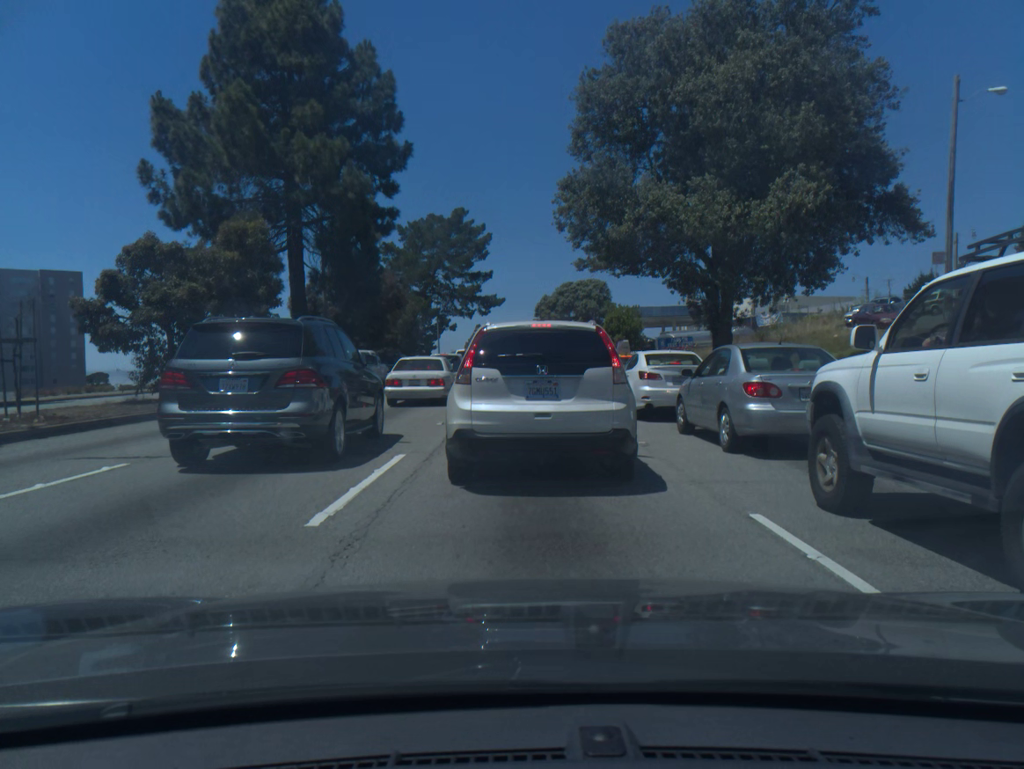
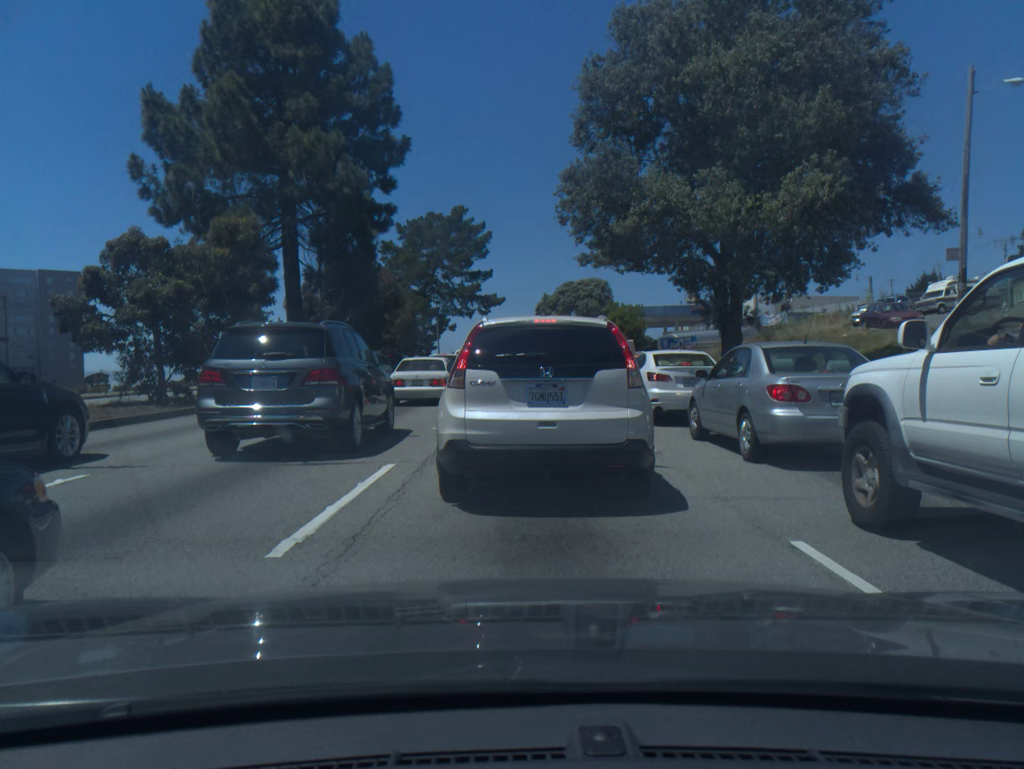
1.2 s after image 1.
(0.0, +0.9) m; 0°
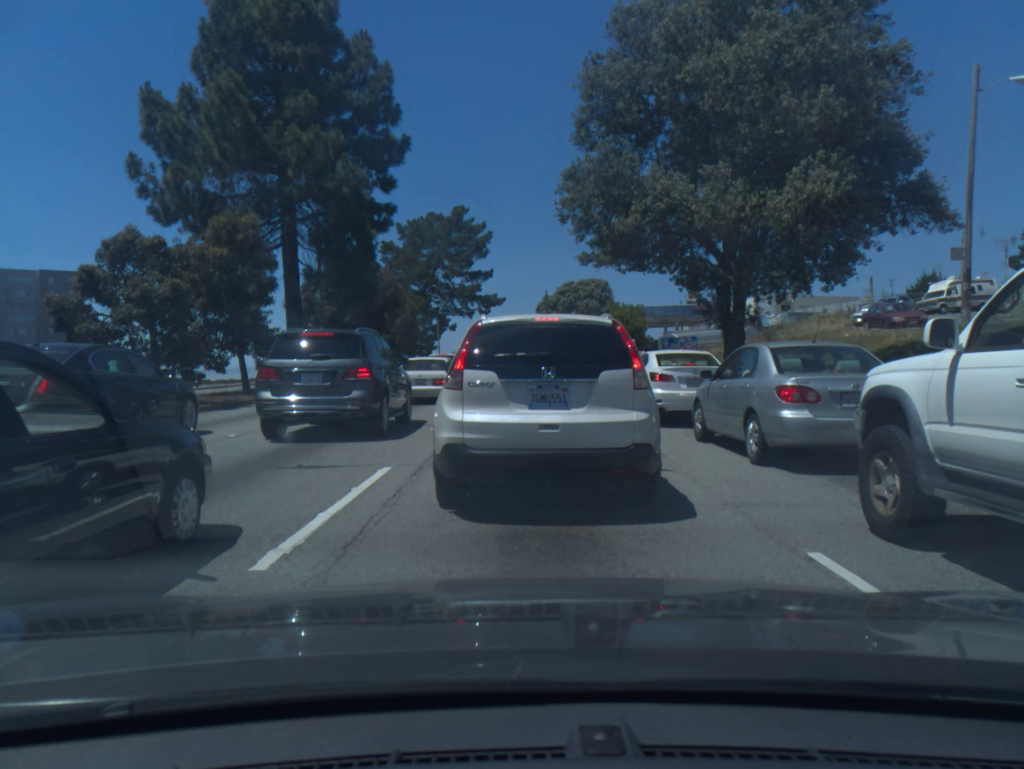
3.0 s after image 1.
(0.0, +0.3) m; 0°
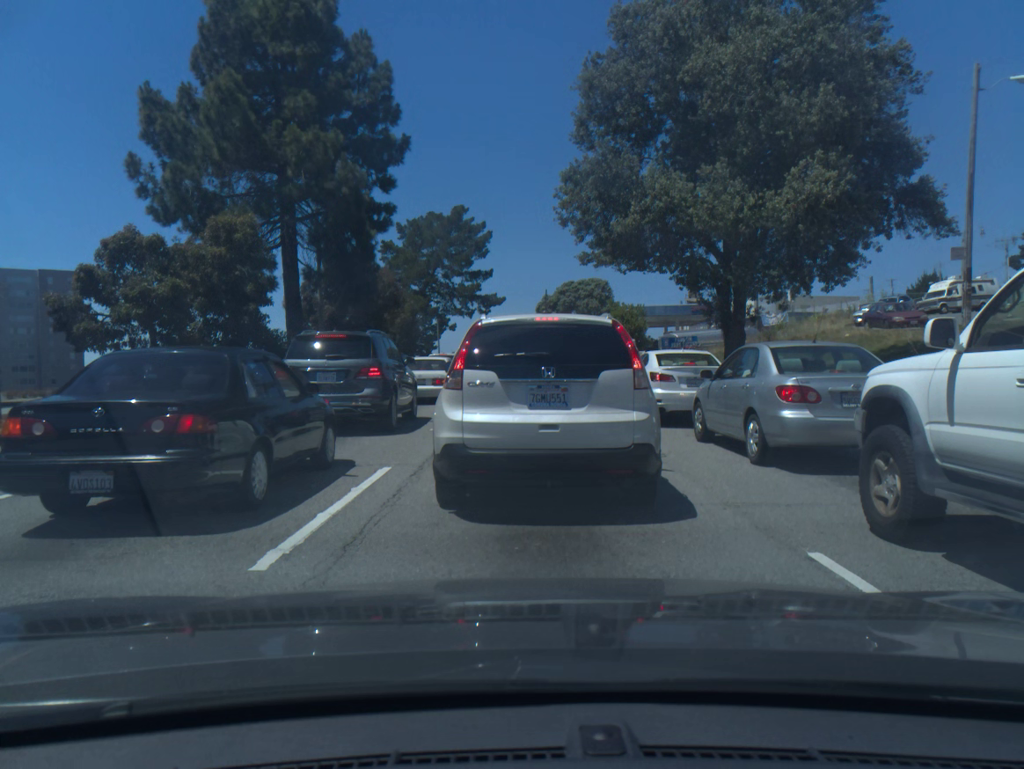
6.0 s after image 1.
(-0.1, 0.0) m; 0°
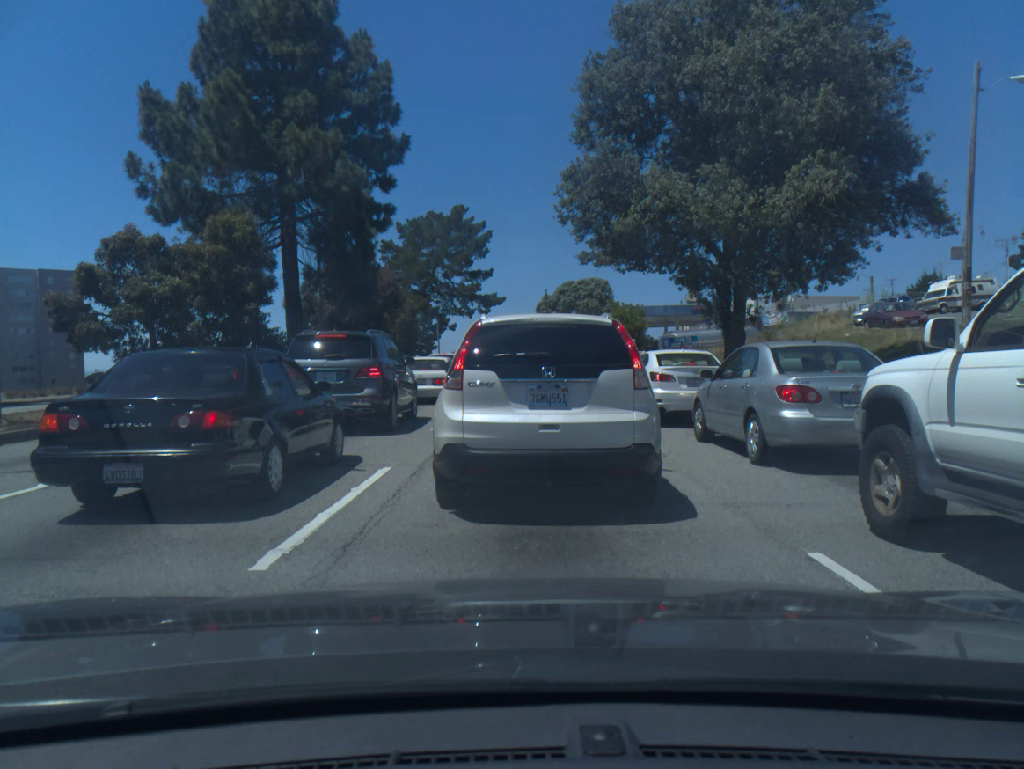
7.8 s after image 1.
(0.0, 0.0) m; 0°
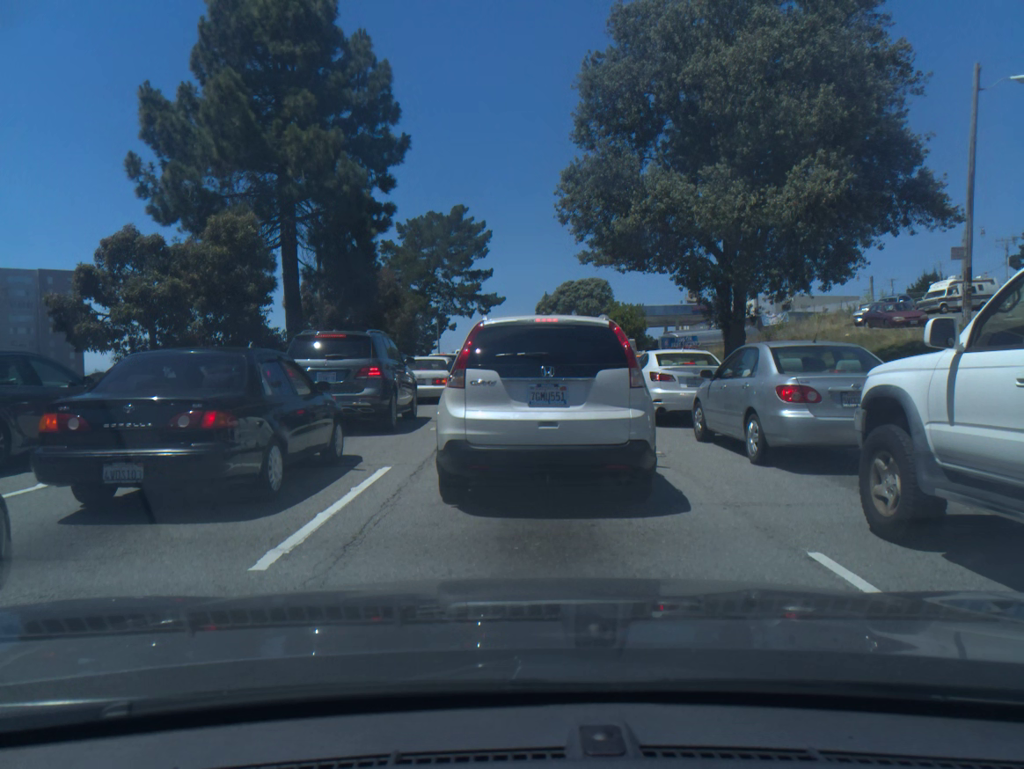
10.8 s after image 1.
(0.0, 0.0) m; 0°
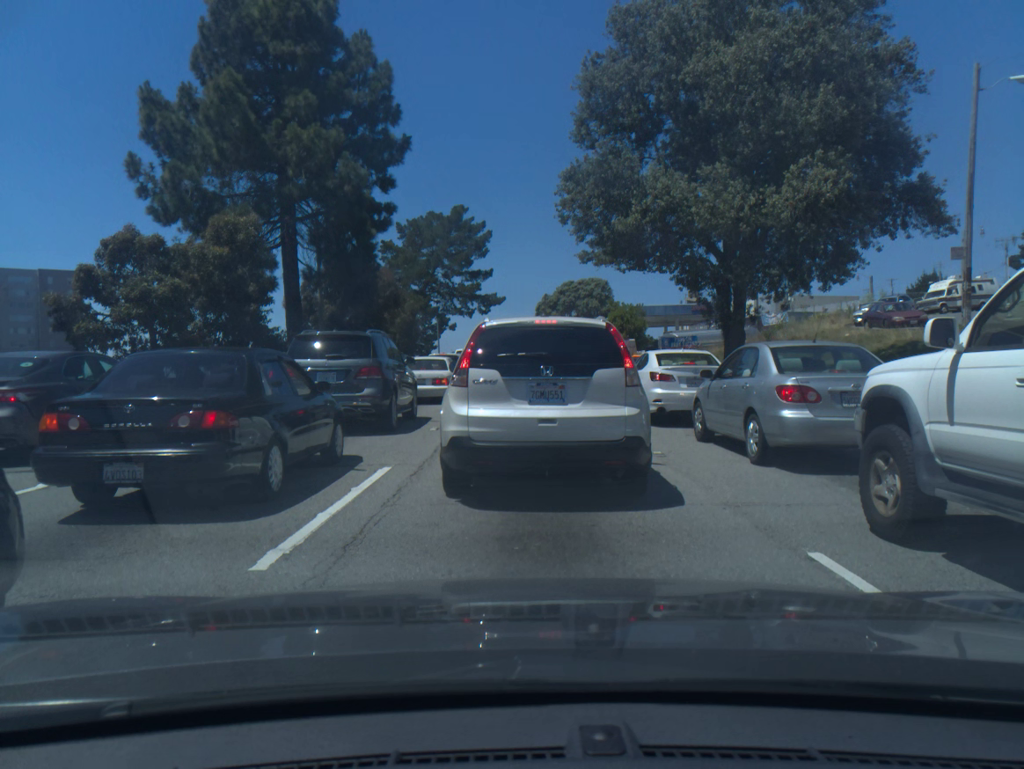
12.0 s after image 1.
(0.0, 0.0) m; 0°
